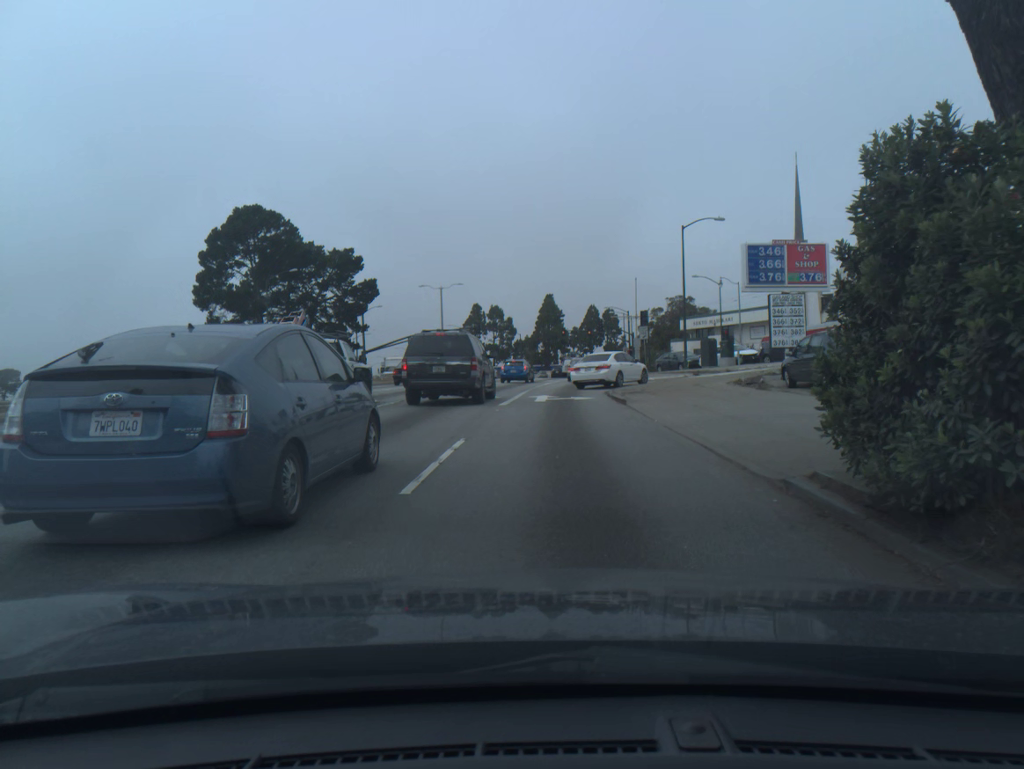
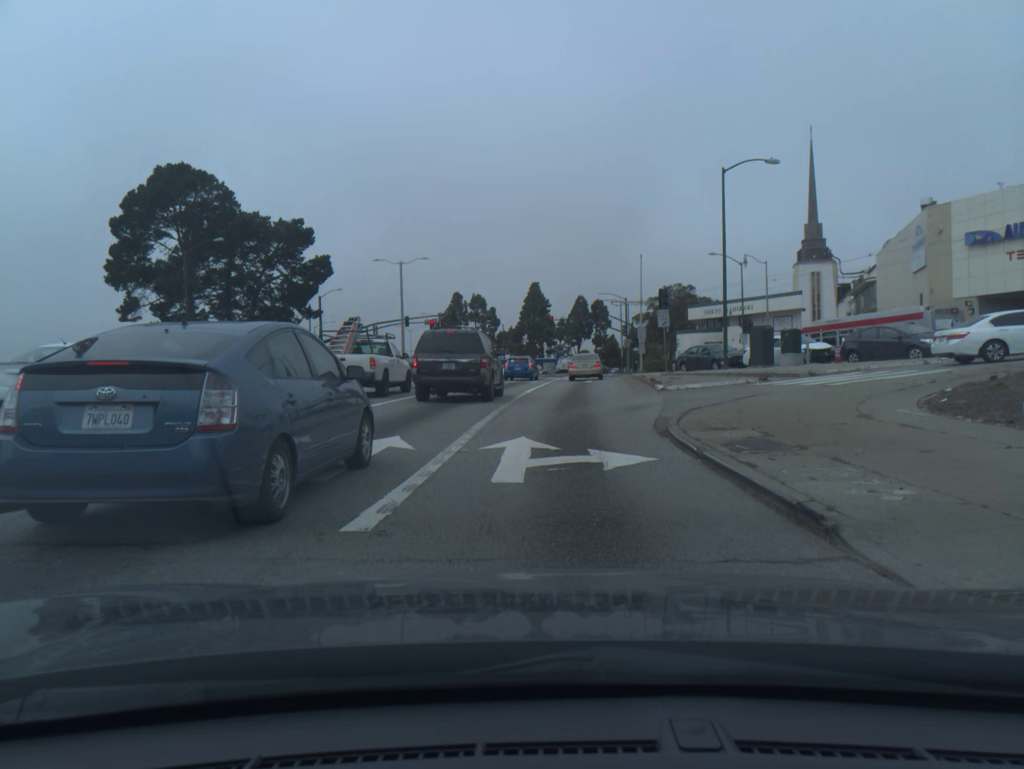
(+0.2, +14.9) m; +2°
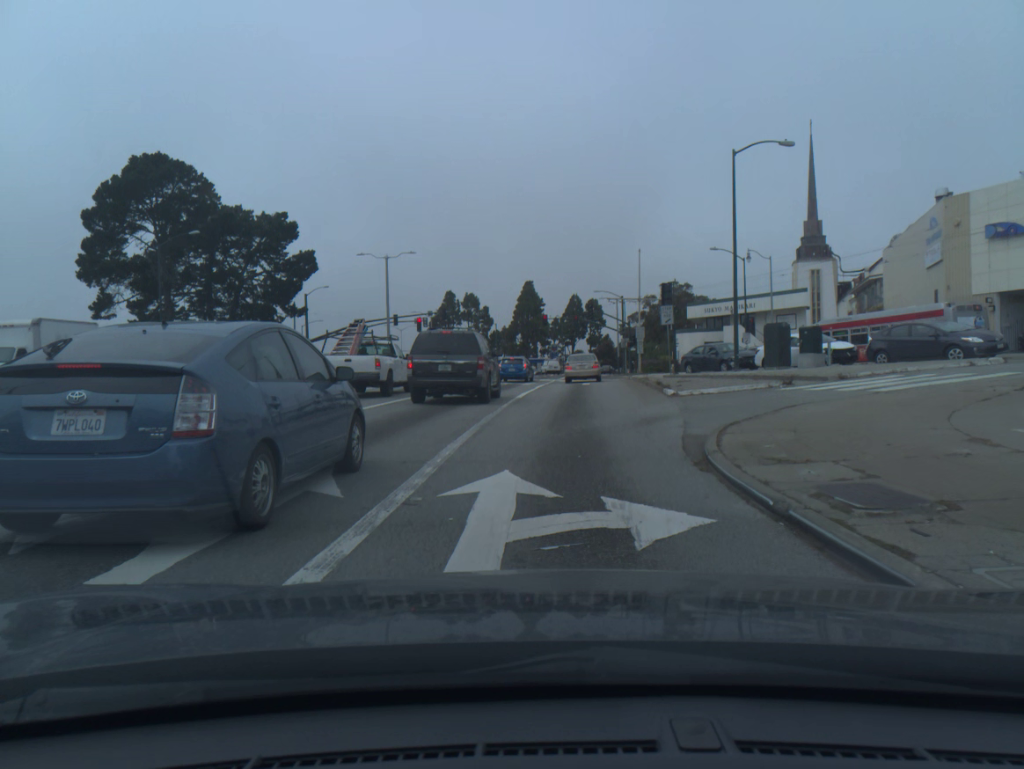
(0.0, +3.4) m; +1°
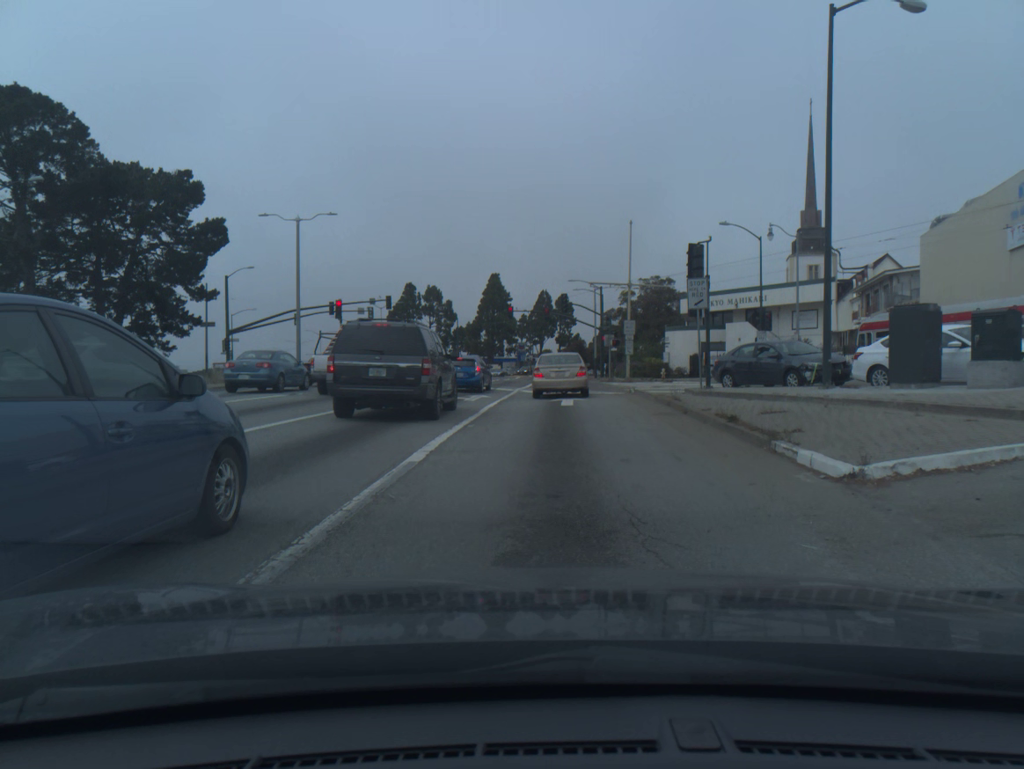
(+0.3, +14.5) m; +2°
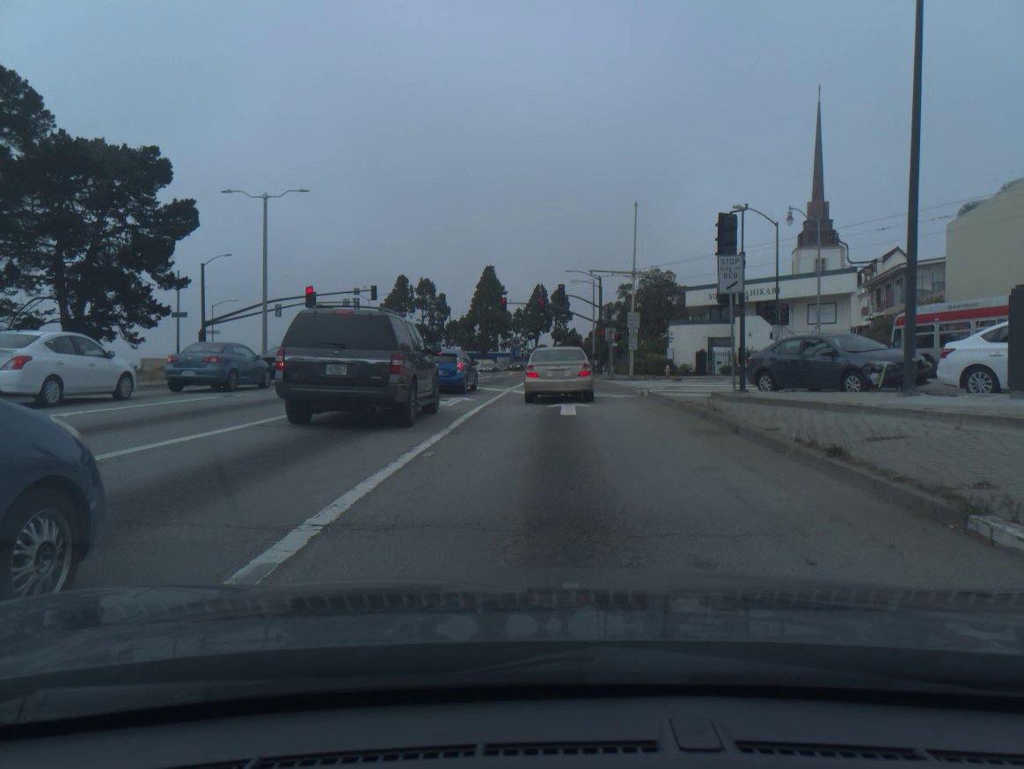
(0.0, +4.7) m; +1°
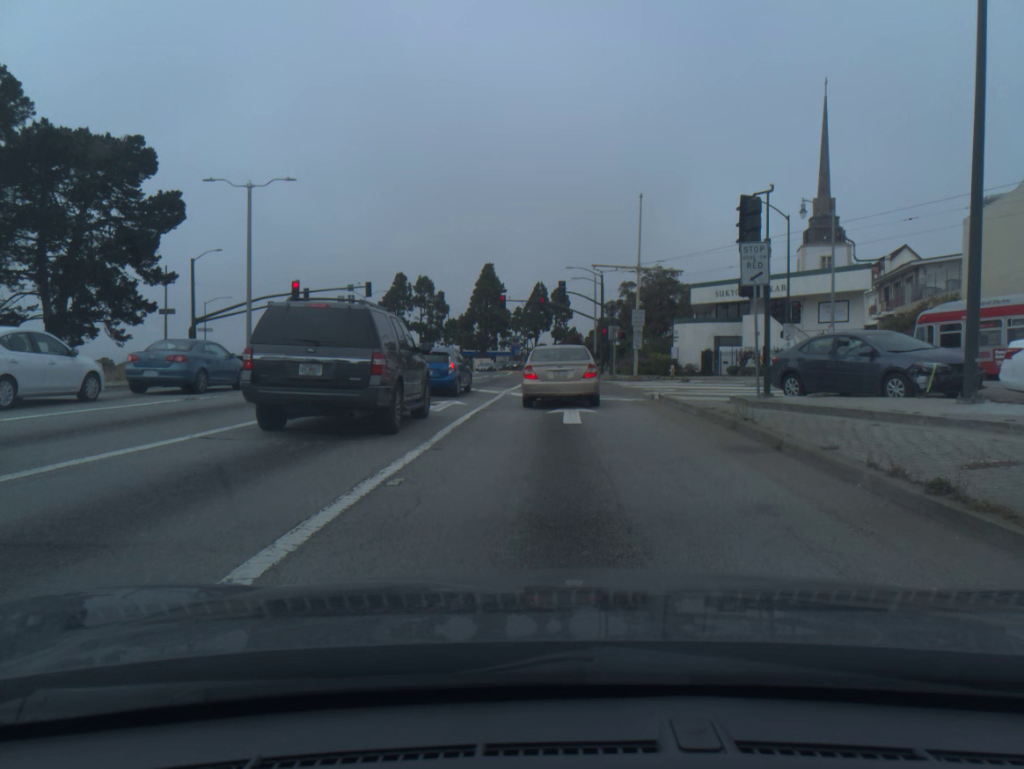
(0.0, +2.1) m; 0°
